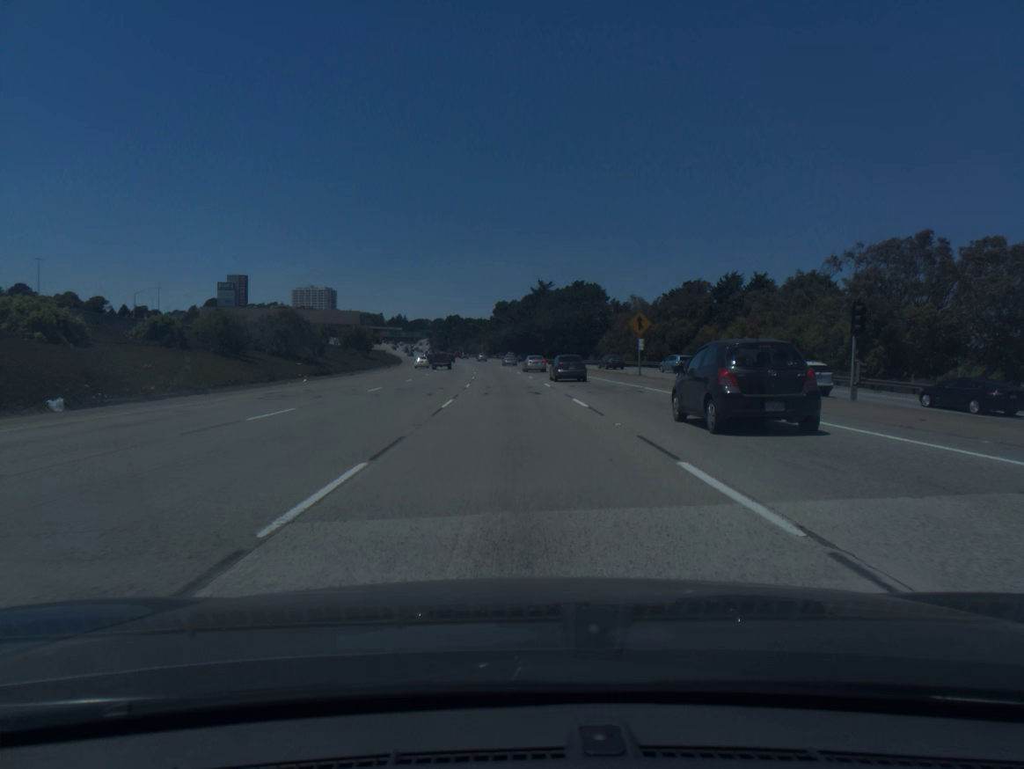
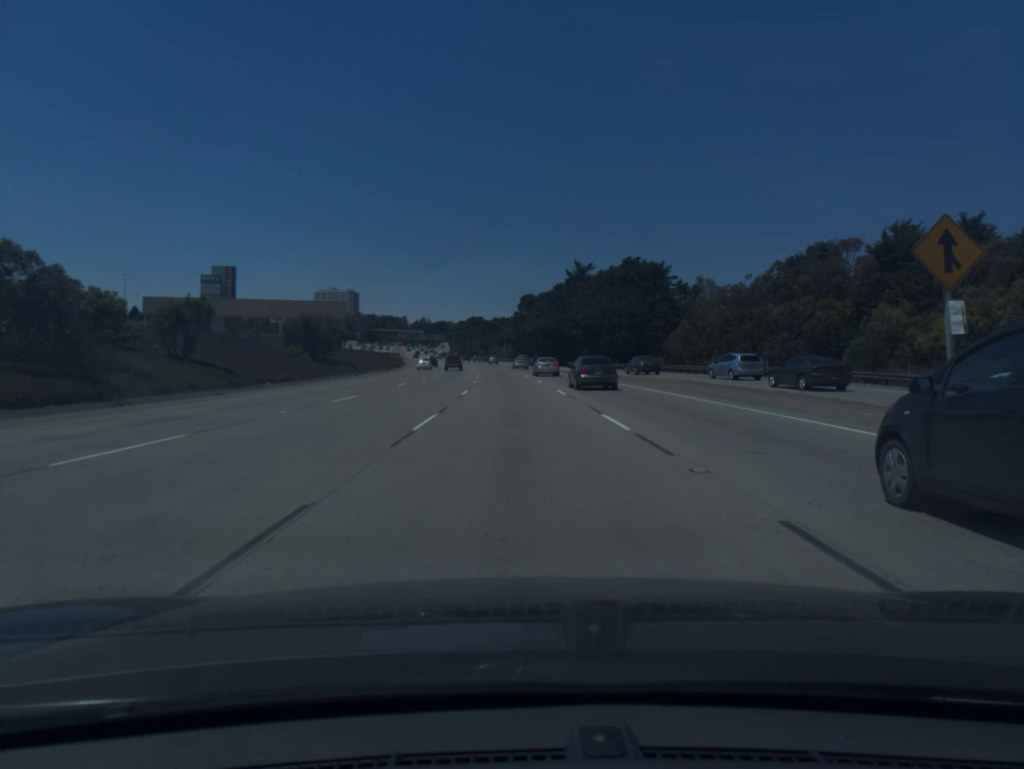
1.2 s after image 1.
(-0.6, +35.5) m; -2°
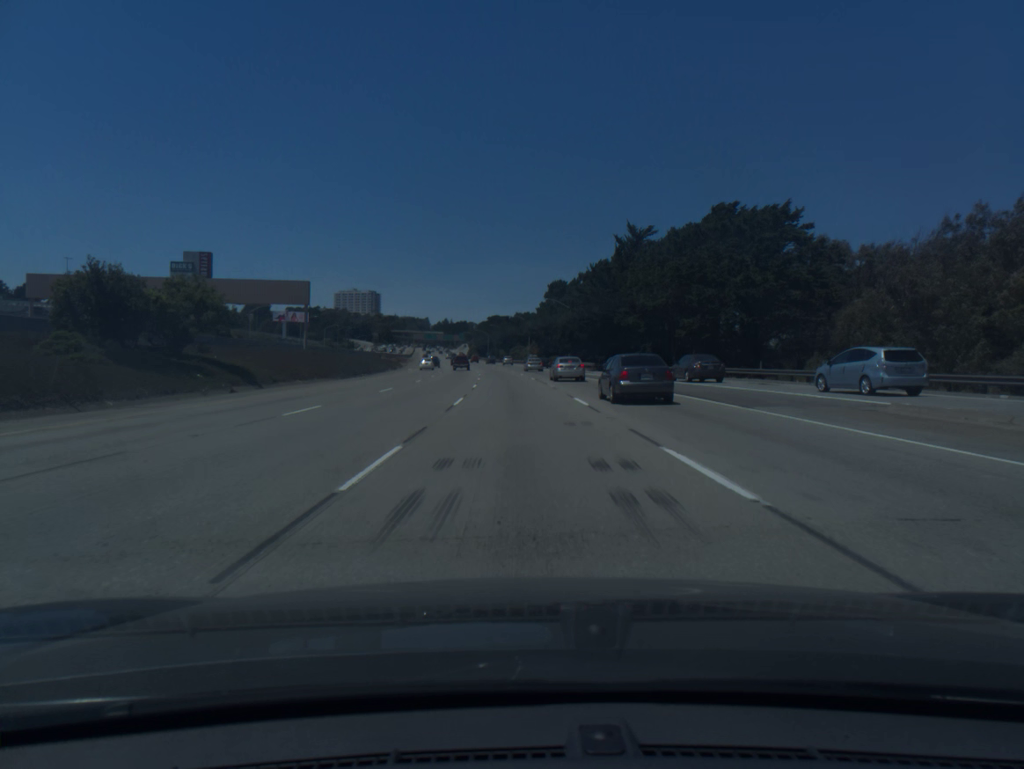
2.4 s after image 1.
(-0.5, +35.8) m; -2°
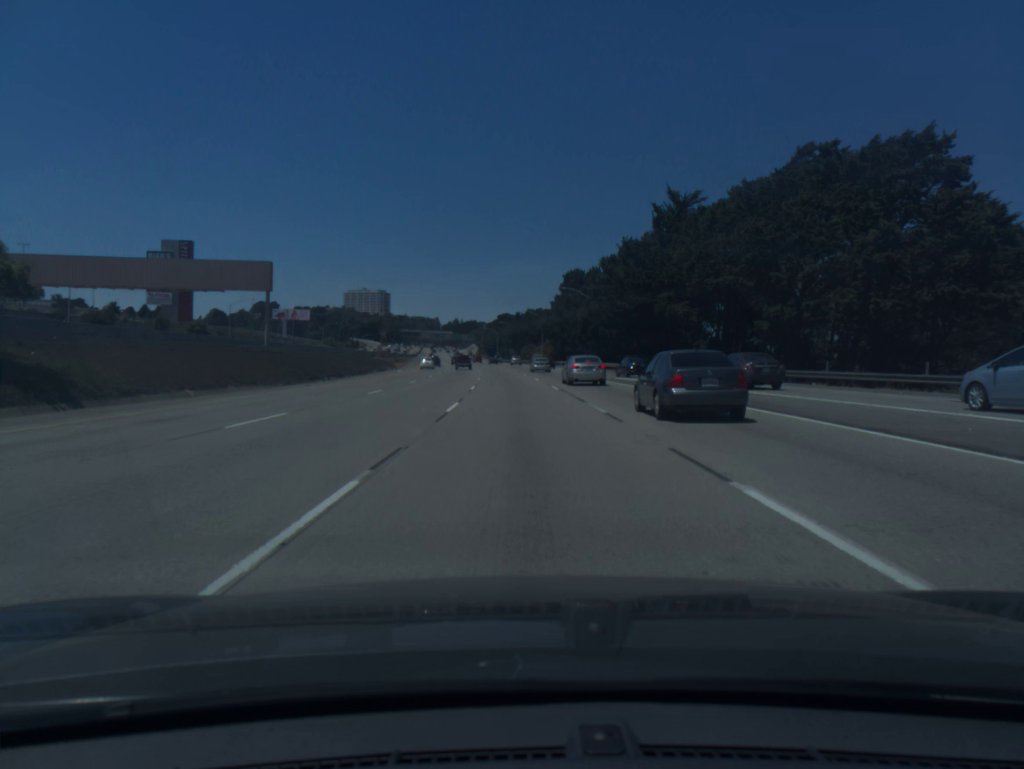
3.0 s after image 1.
(-0.1, +18.1) m; -1°
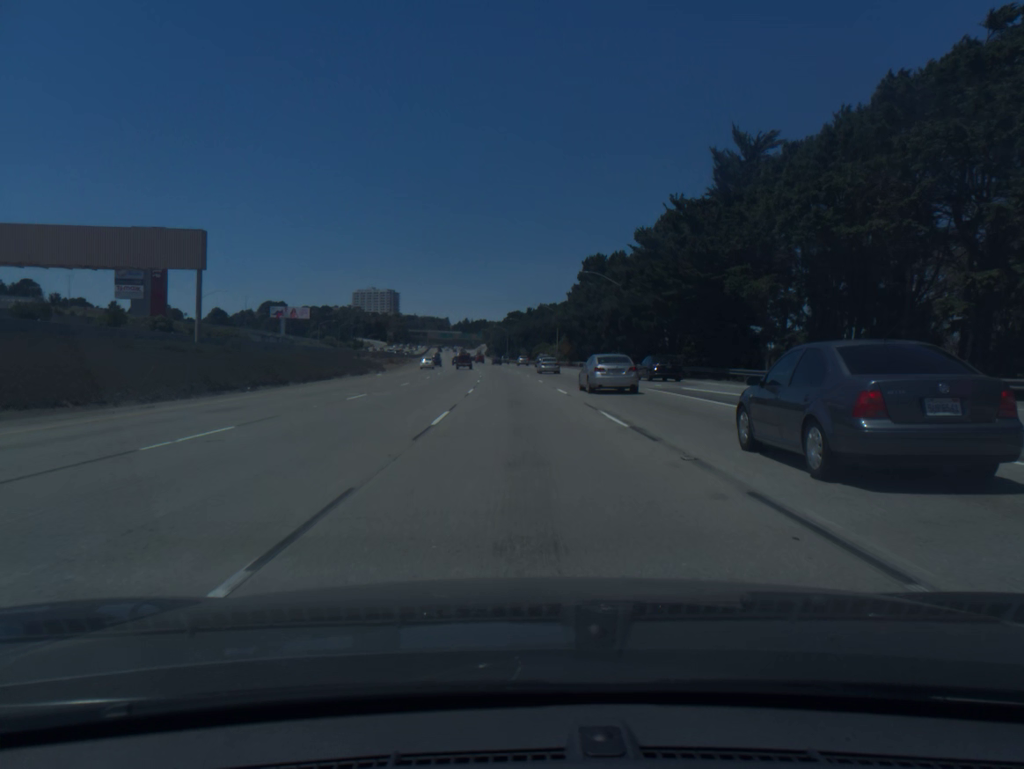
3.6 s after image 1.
(-0.1, +18.2) m; -1°
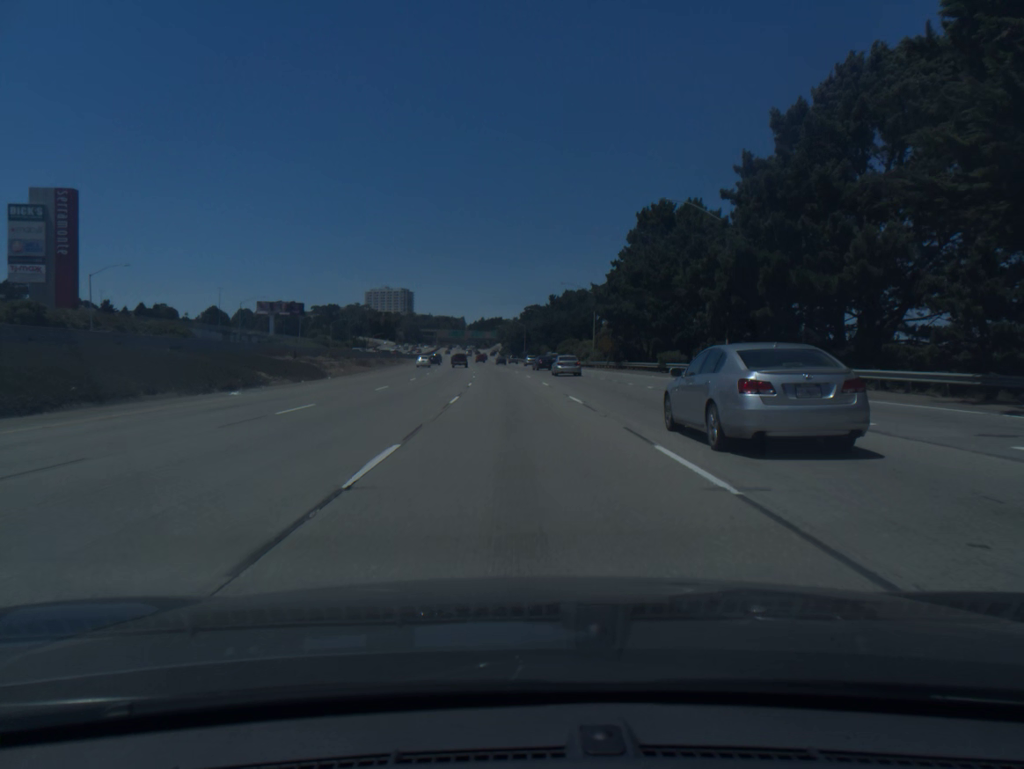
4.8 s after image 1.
(-0.4, +36.7) m; -1°
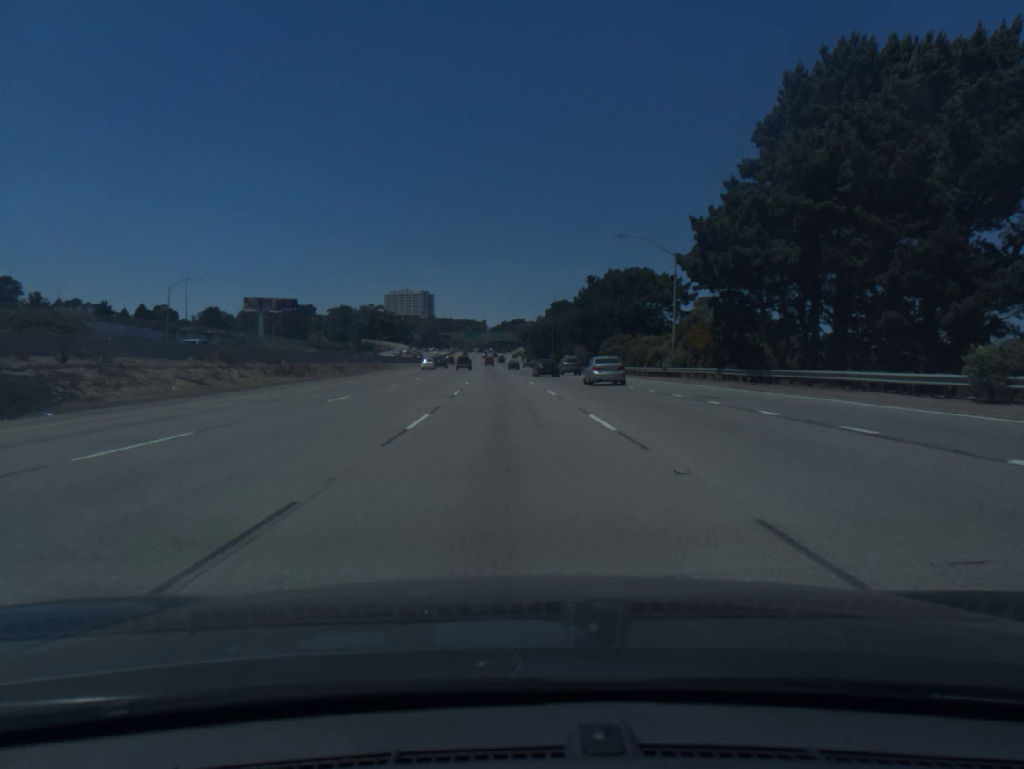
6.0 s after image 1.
(-0.5, +37.1) m; -2°
